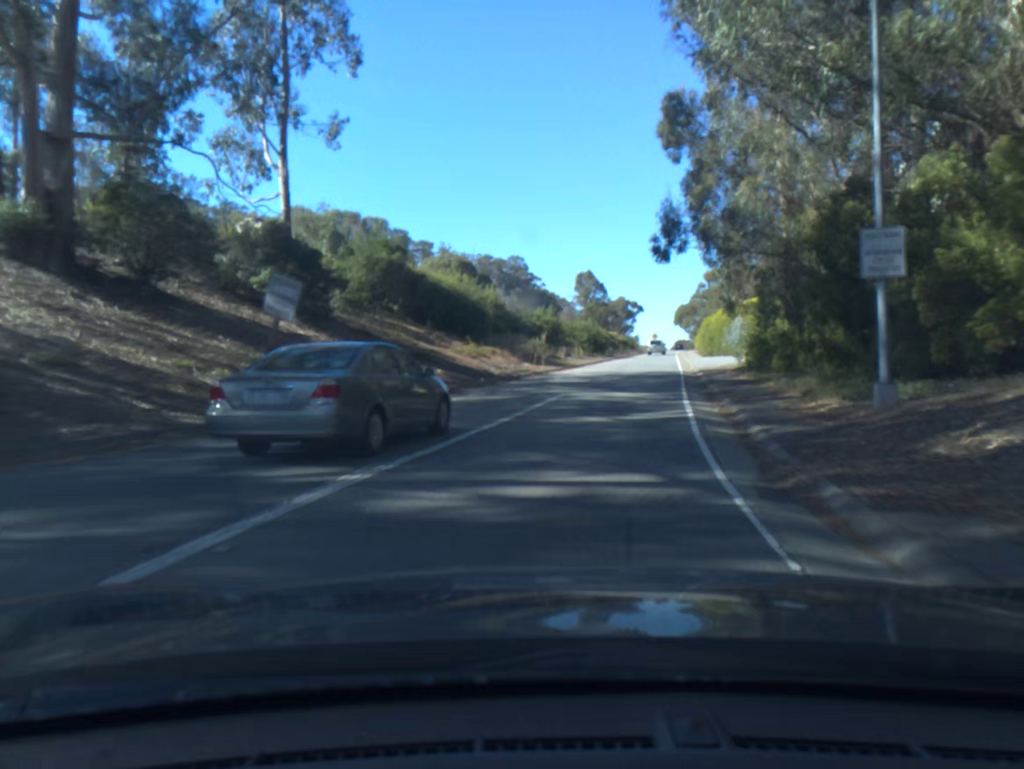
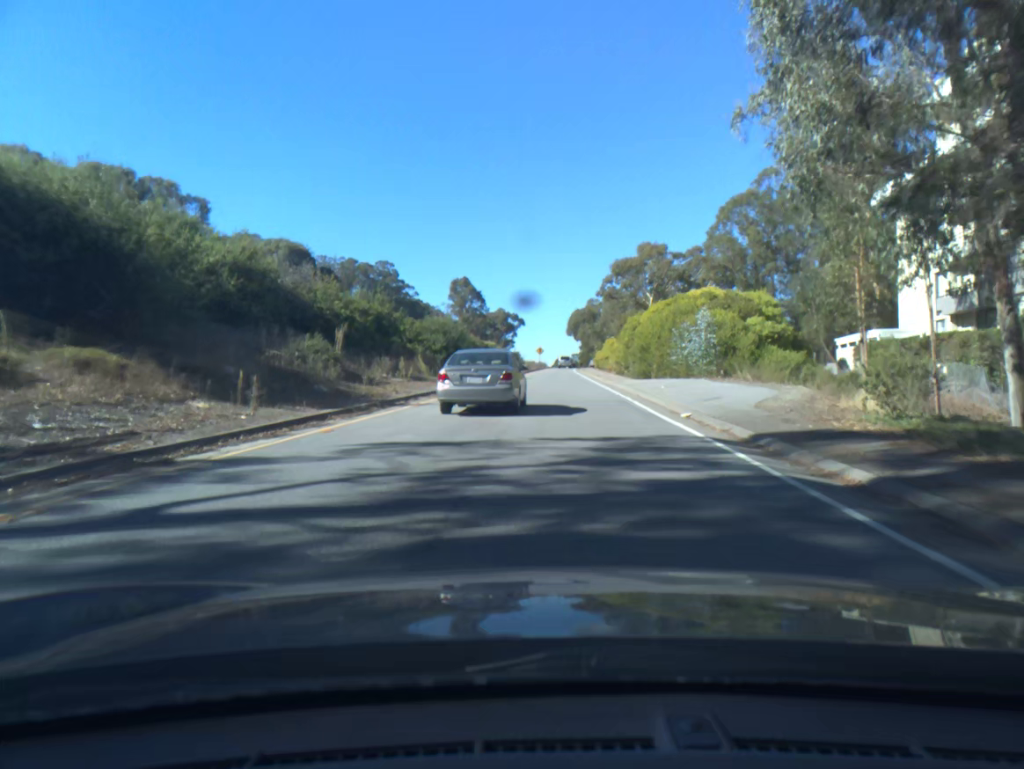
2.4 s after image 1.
(+2.7, +31.0) m; +8°
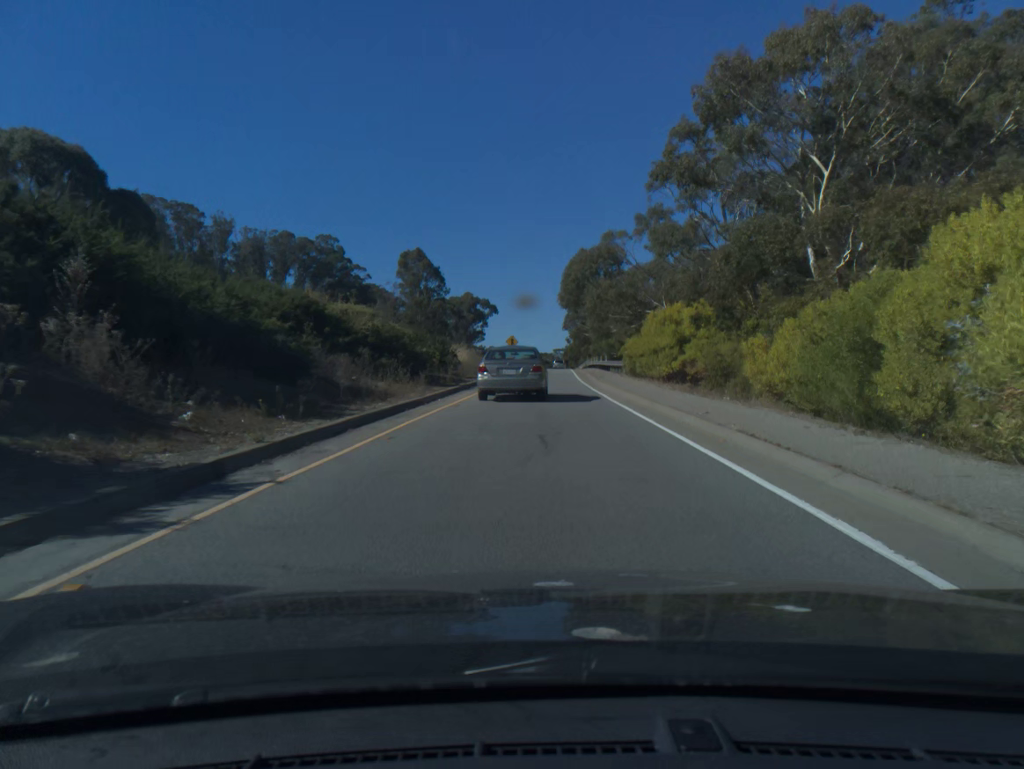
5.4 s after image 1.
(+0.9, +52.6) m; +1°
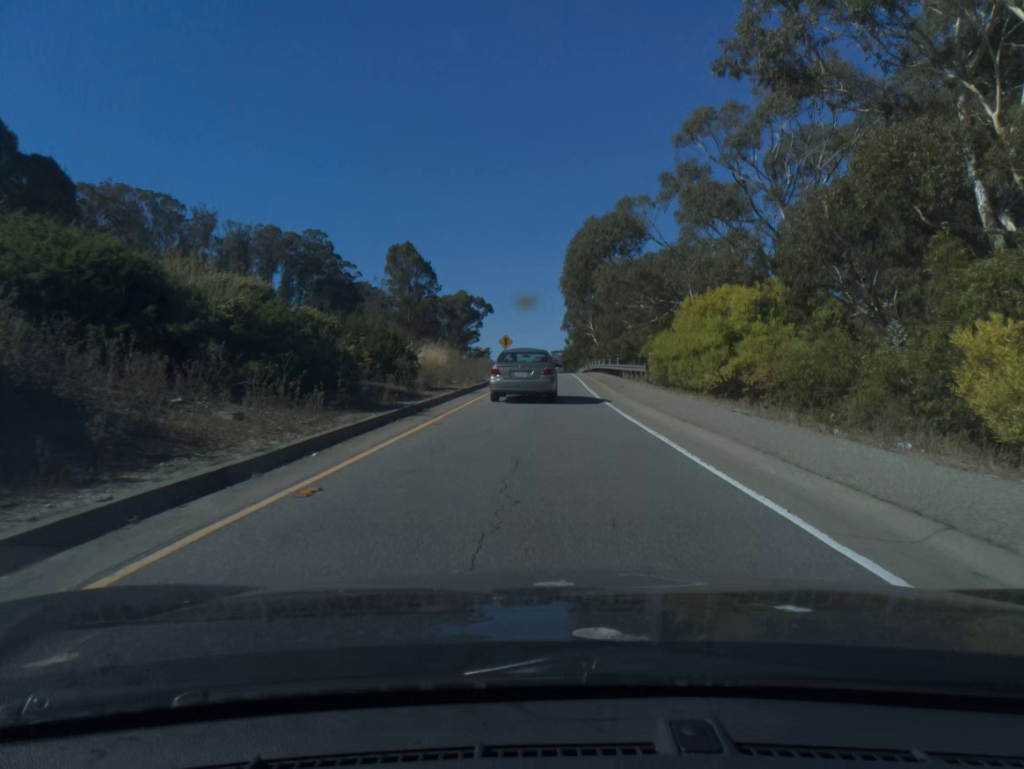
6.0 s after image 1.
(0.0, +11.5) m; 0°
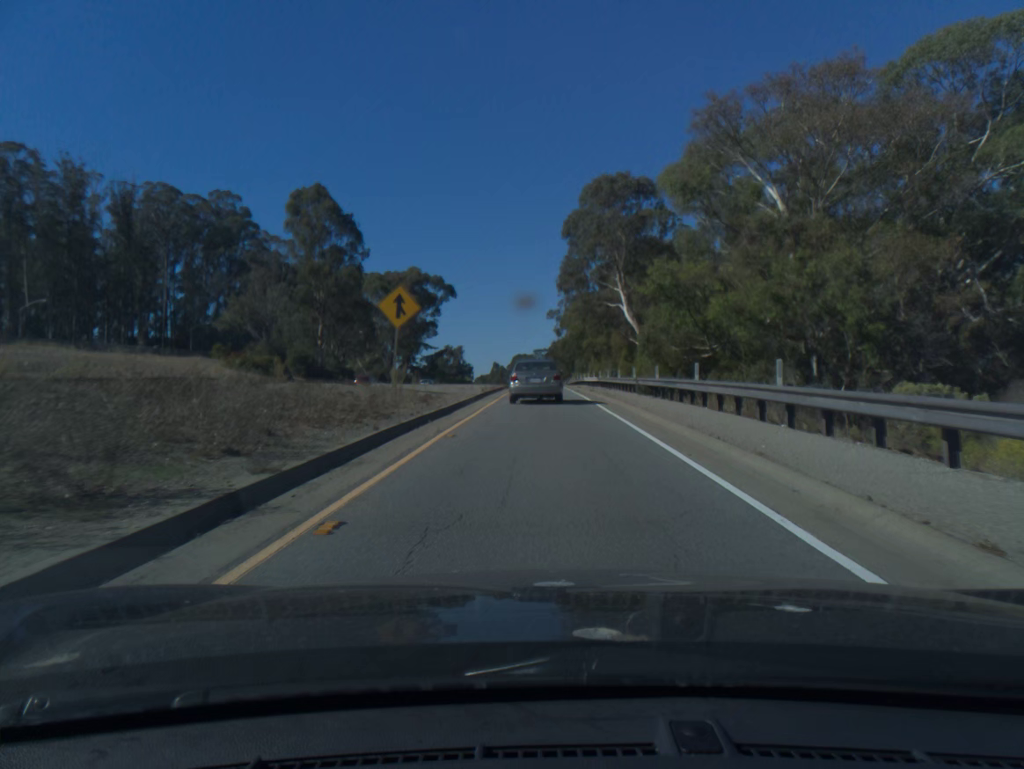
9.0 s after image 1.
(+0.7, +59.3) m; +1°
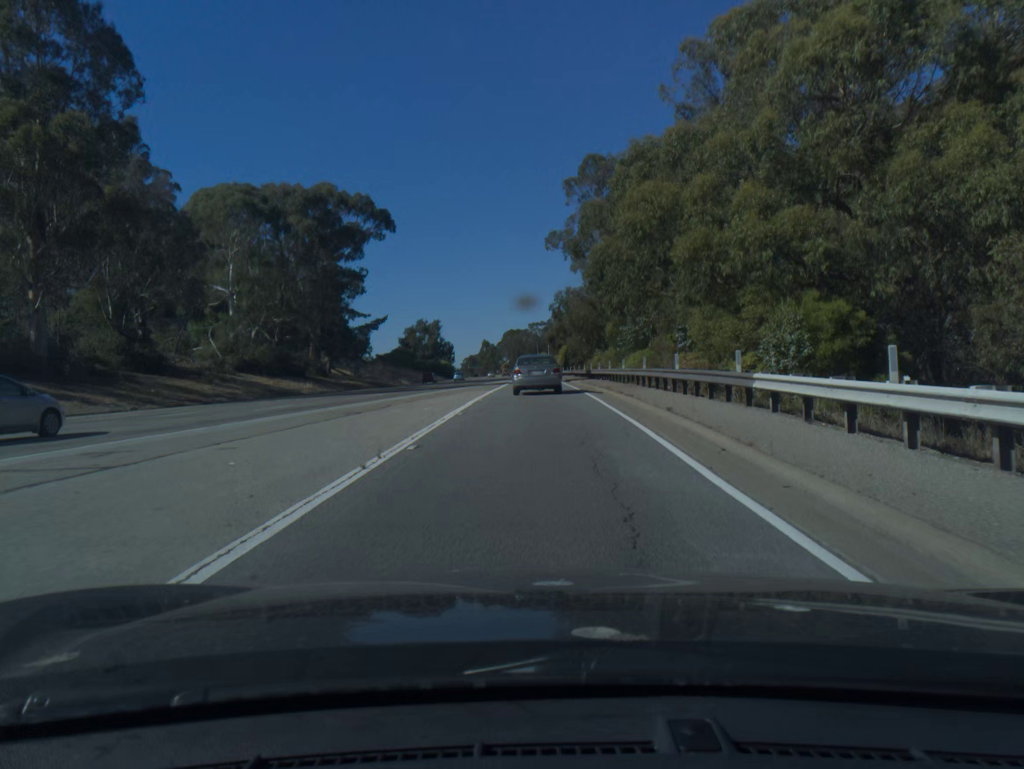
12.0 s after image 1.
(+0.2, +65.6) m; 0°
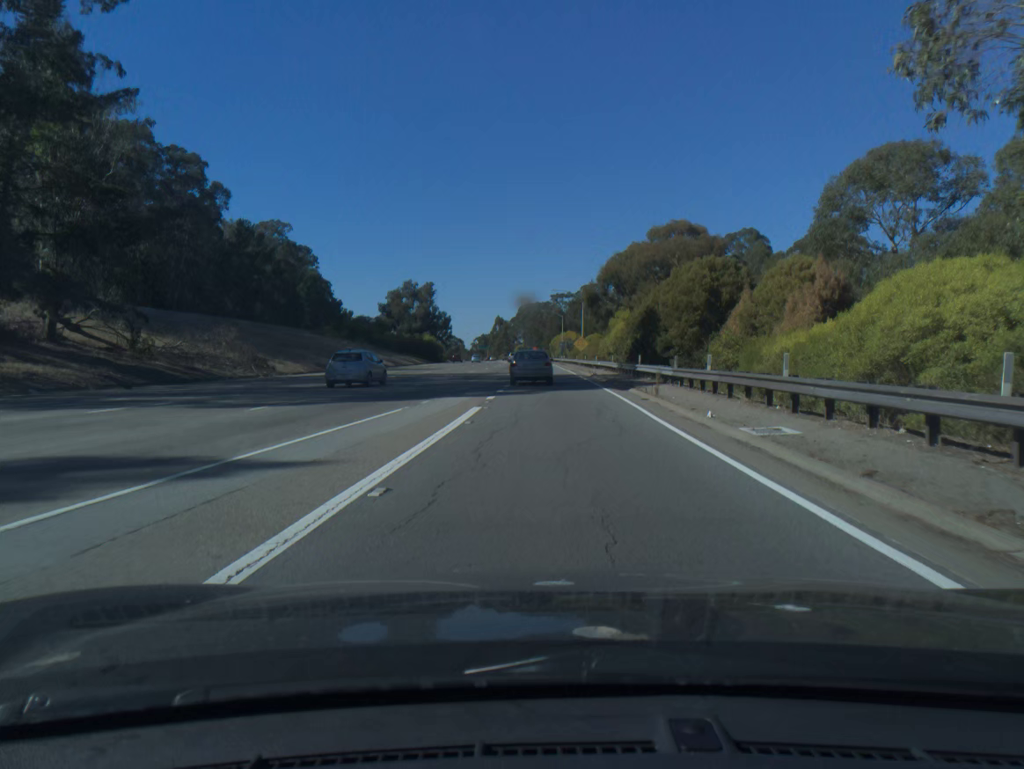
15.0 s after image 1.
(-1.1, +69.7) m; -2°
